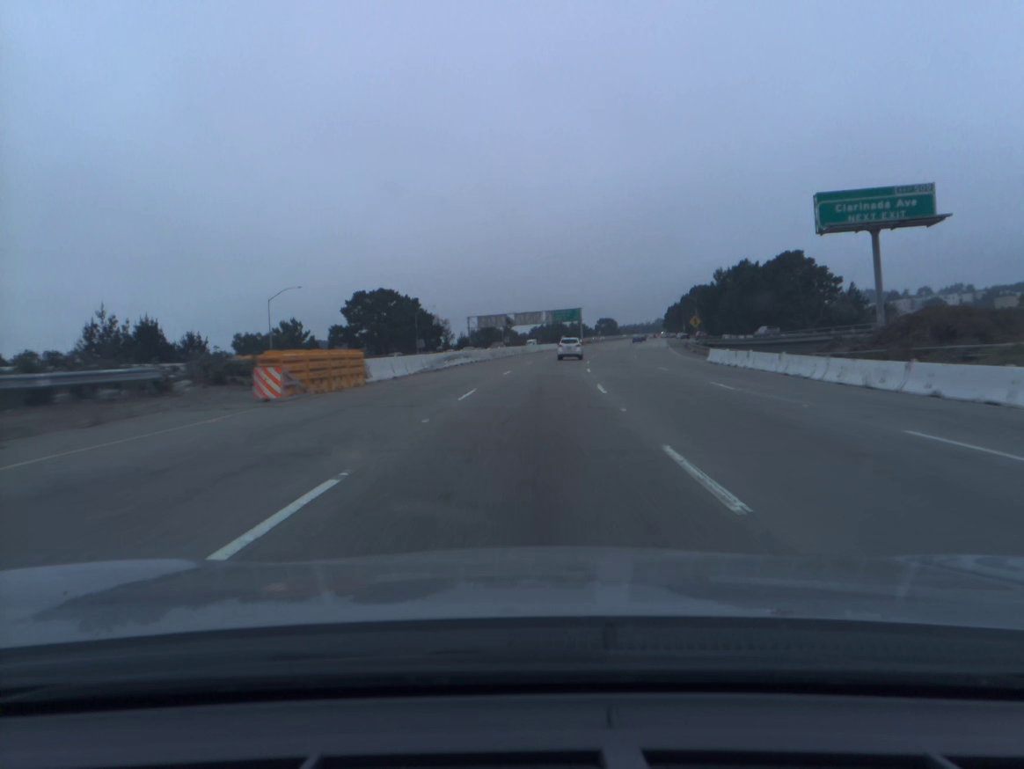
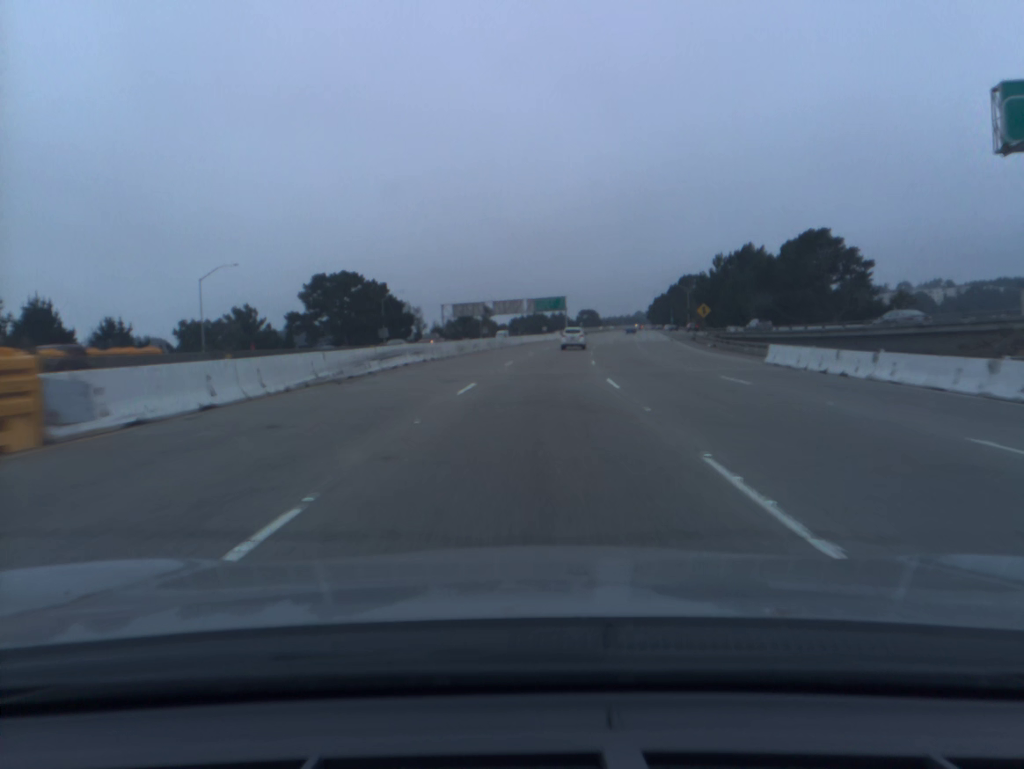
(+0.1, +16.4) m; +1°
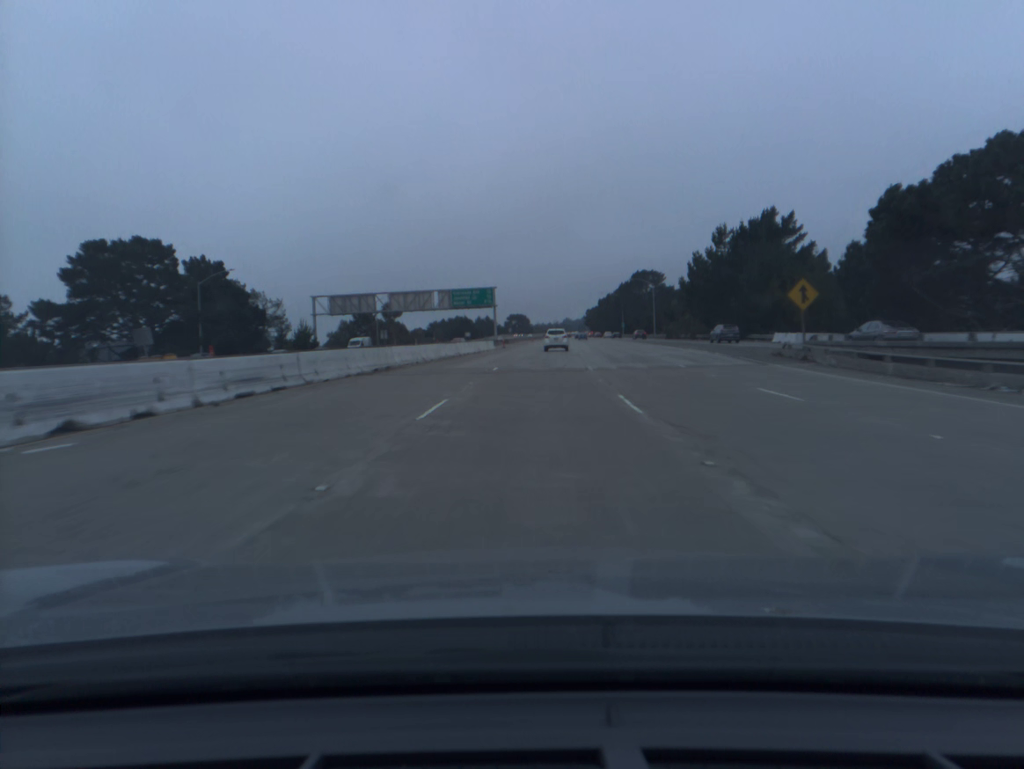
(+2.5, +49.3) m; +6°
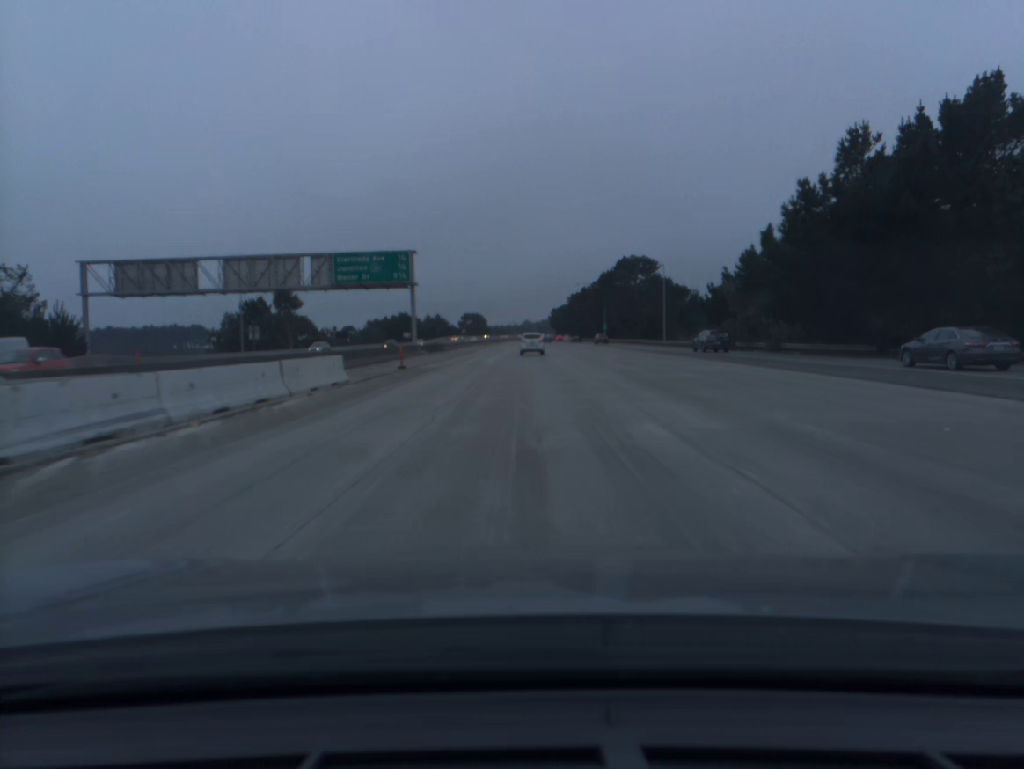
(+1.6, +50.1) m; +3°
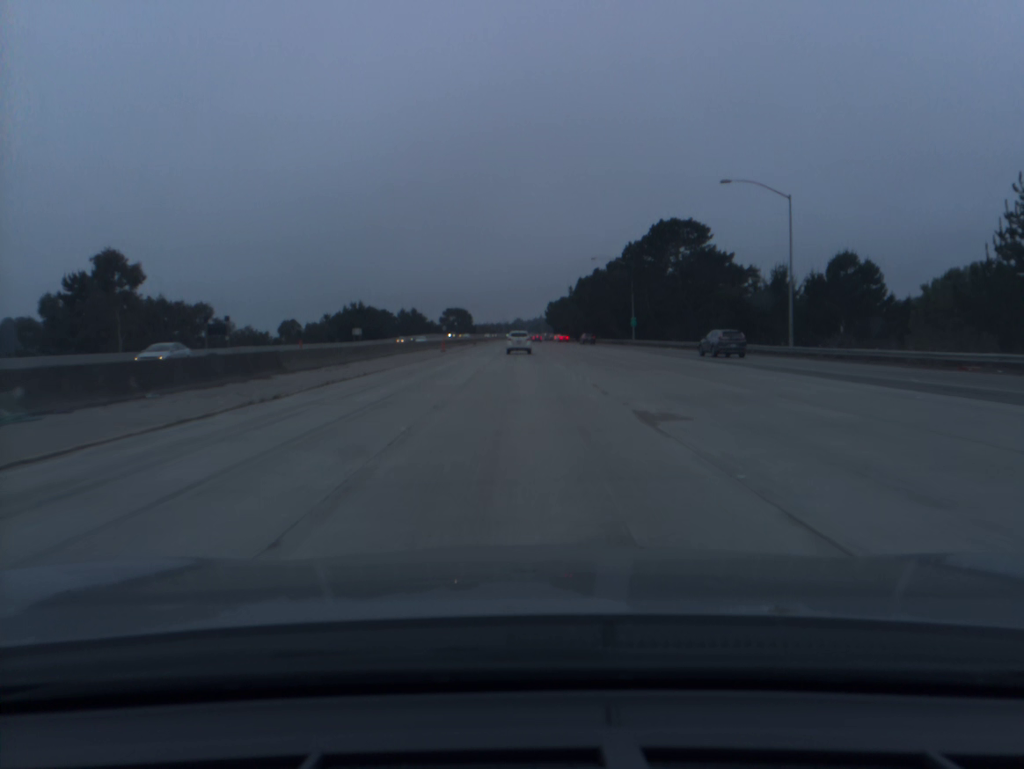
(+0.5, +50.3) m; +1°
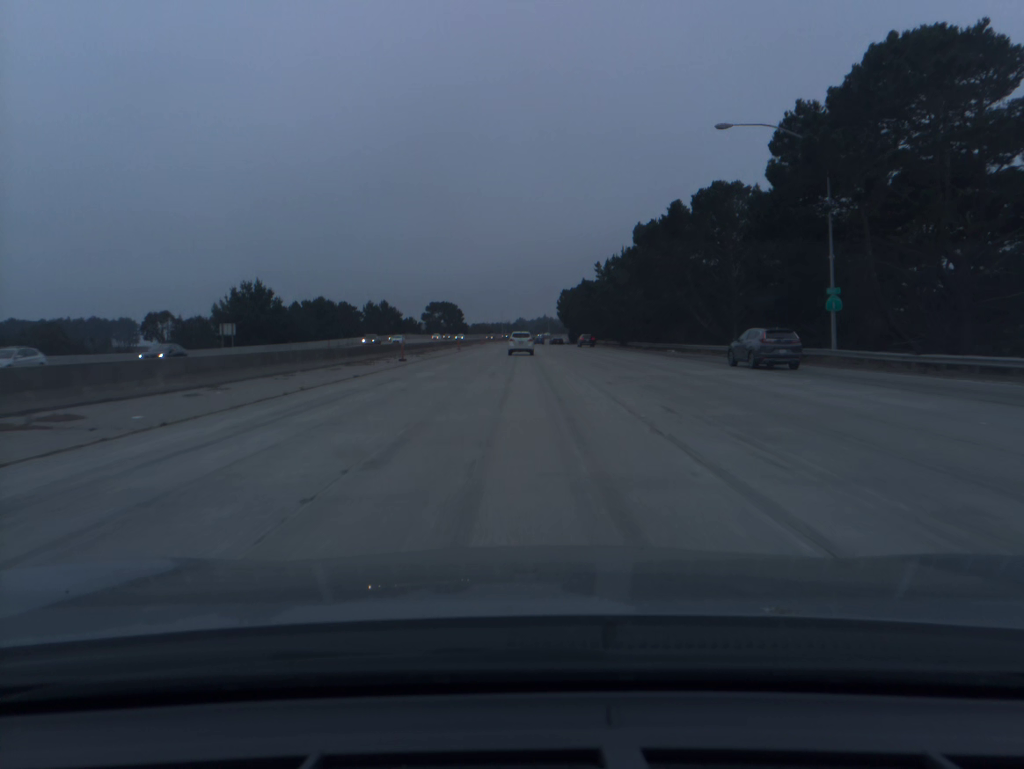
(-0.1, +66.8) m; 0°
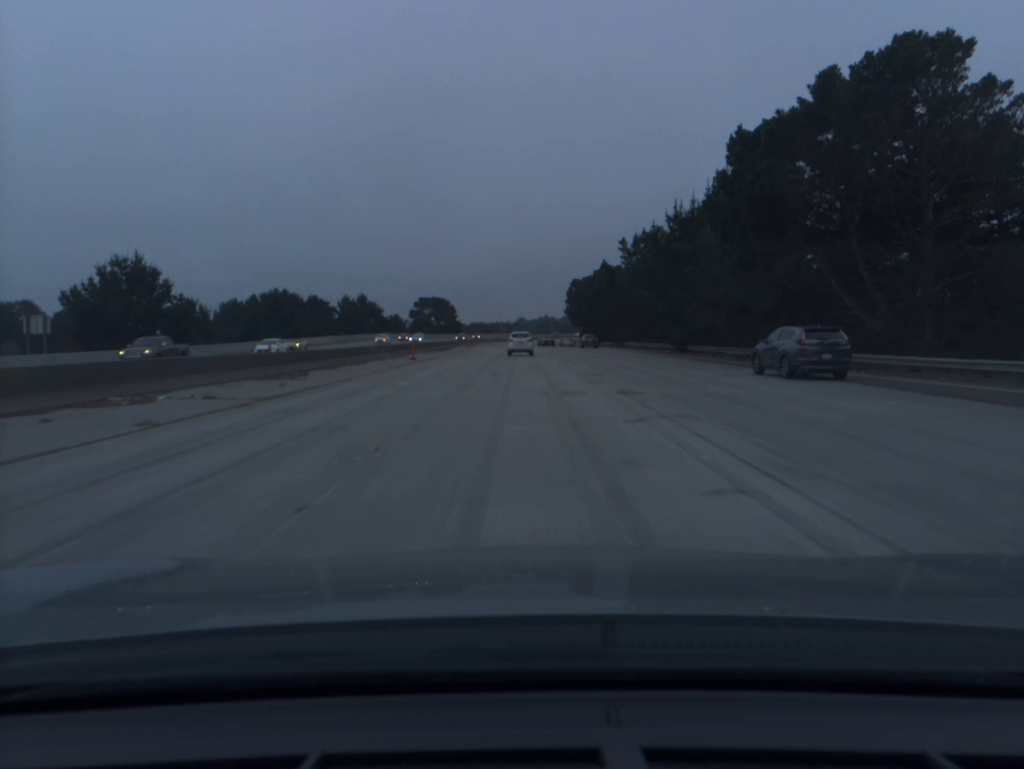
(0.0, +33.3) m; 0°
